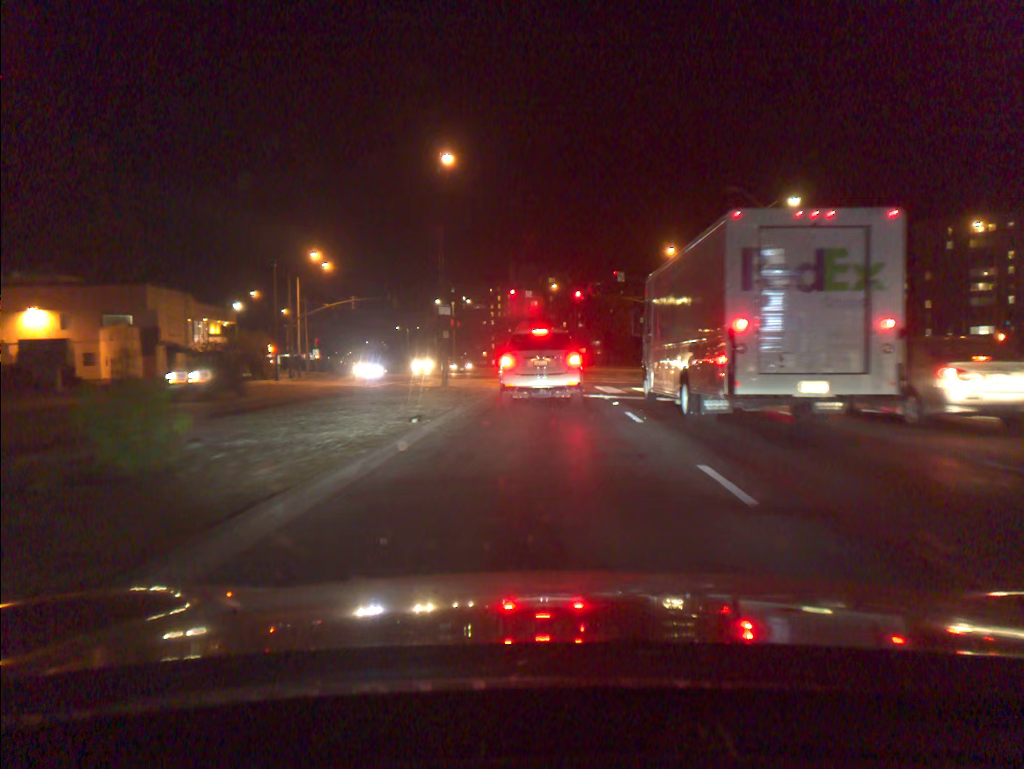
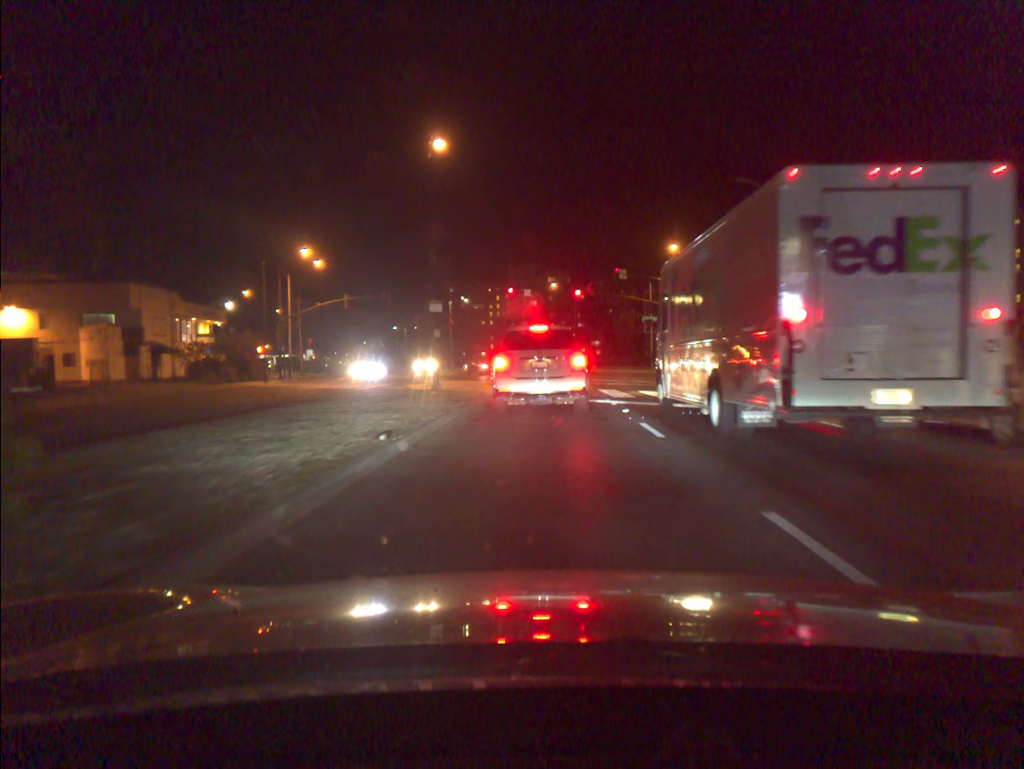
(0.0, +2.5) m; 0°
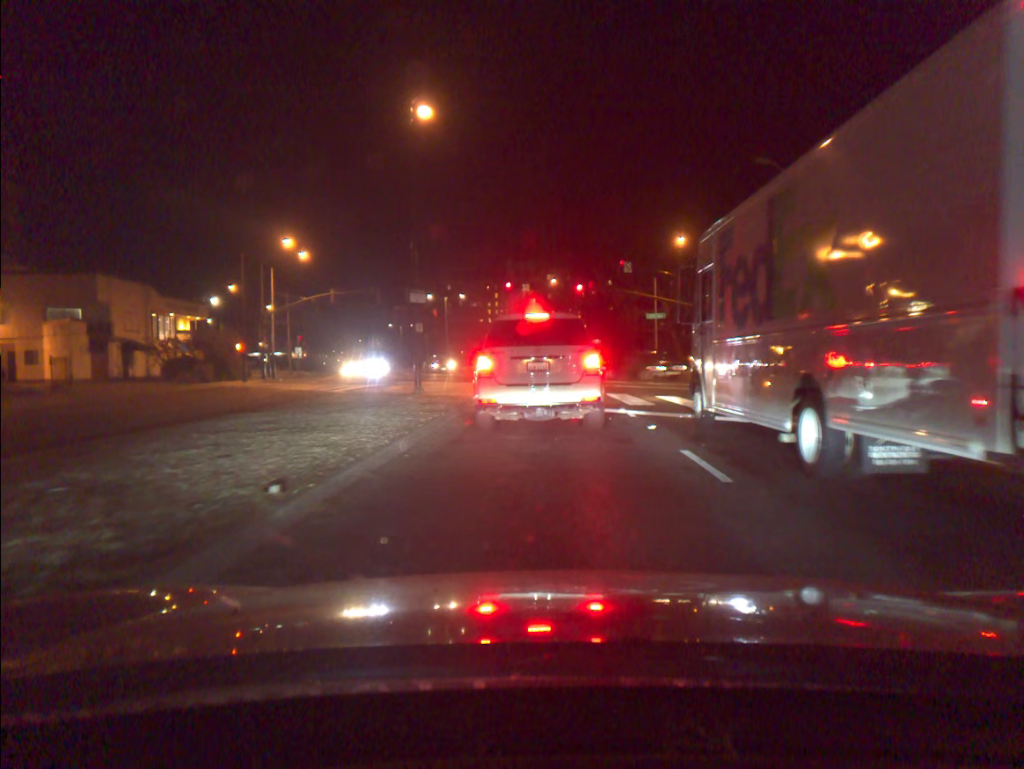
(0.0, +4.0) m; -1°
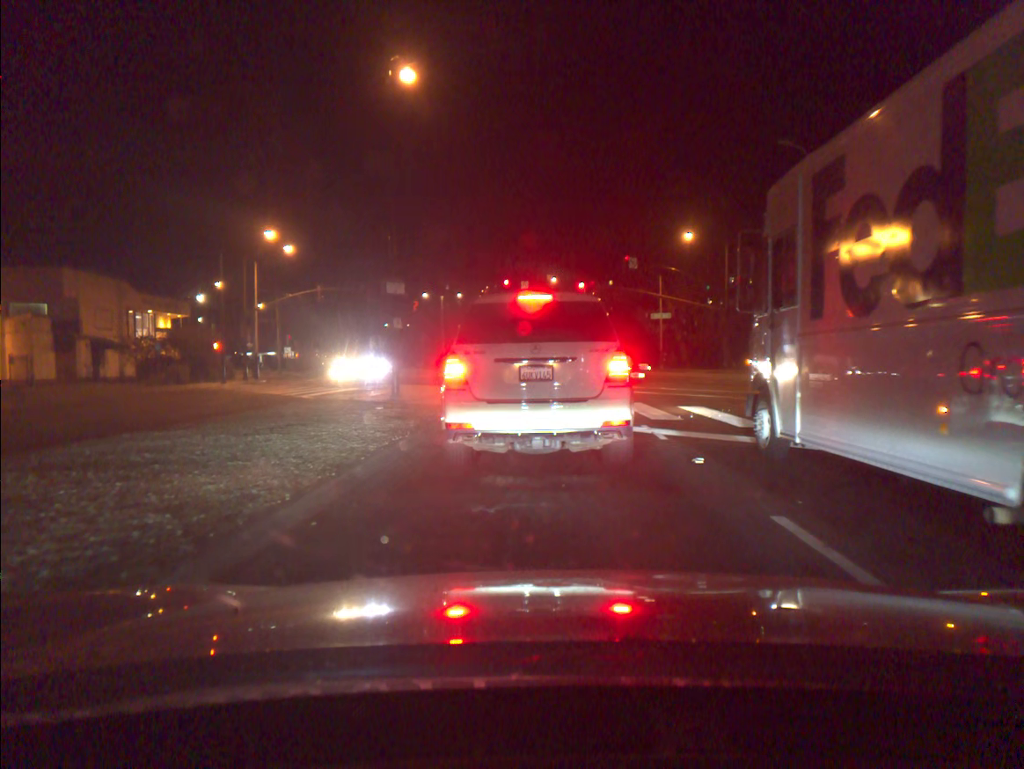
(0.0, +3.7) m; +1°
